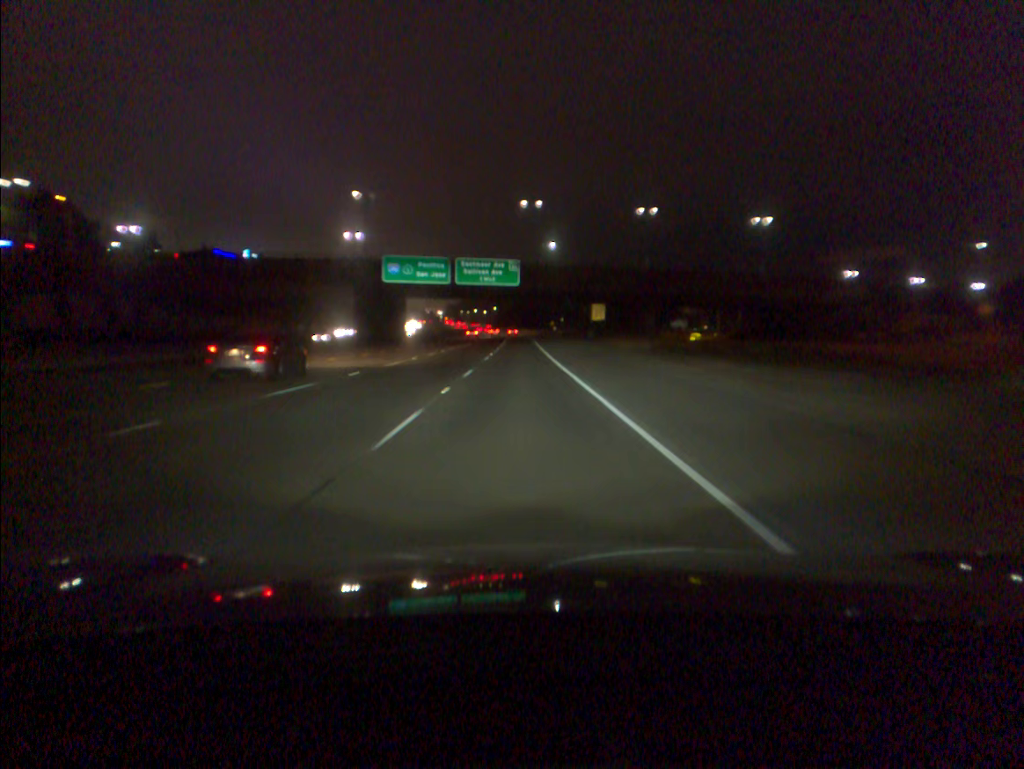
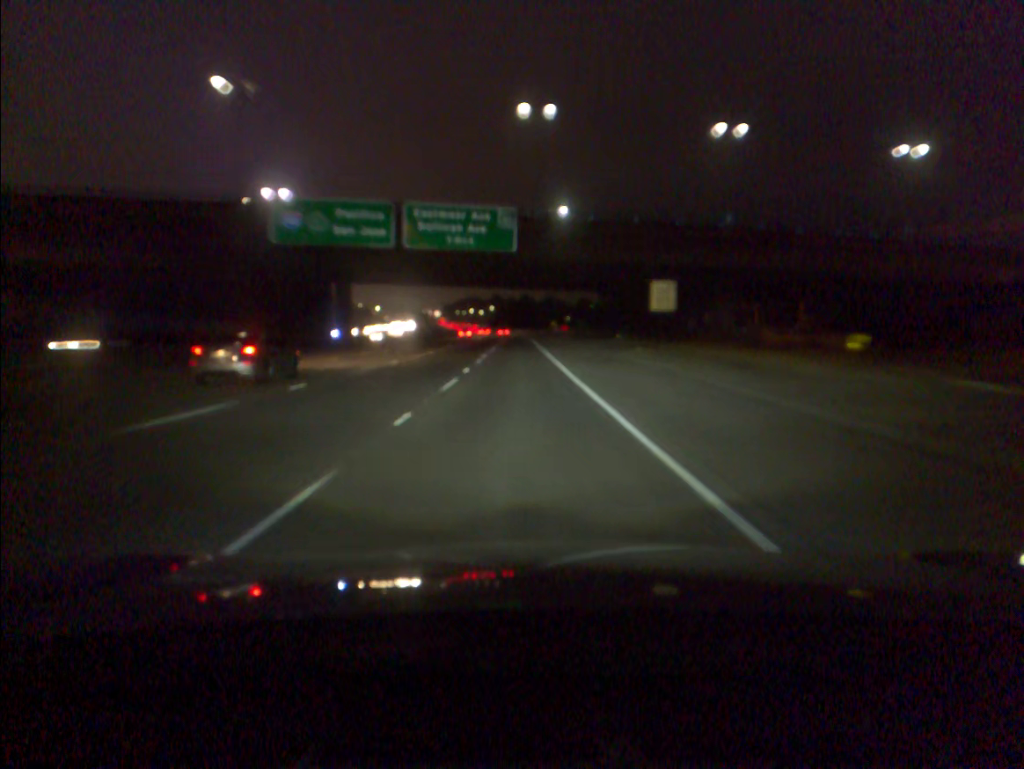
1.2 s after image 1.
(0.0, +35.2) m; 0°
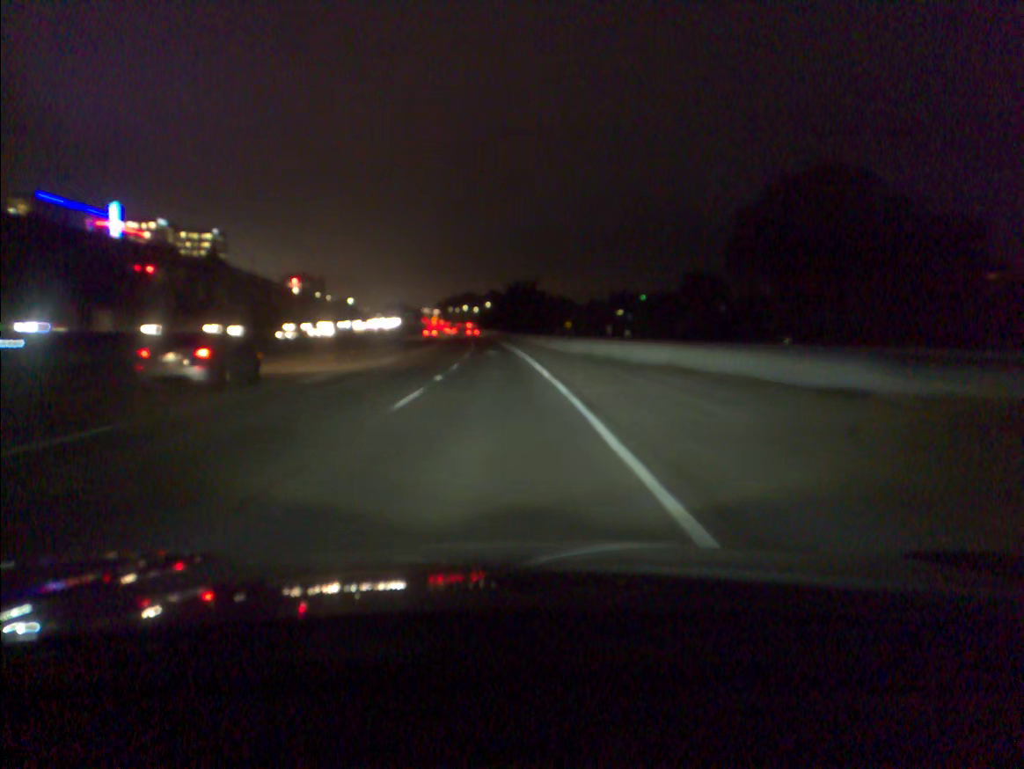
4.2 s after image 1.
(+0.1, +90.1) m; 0°
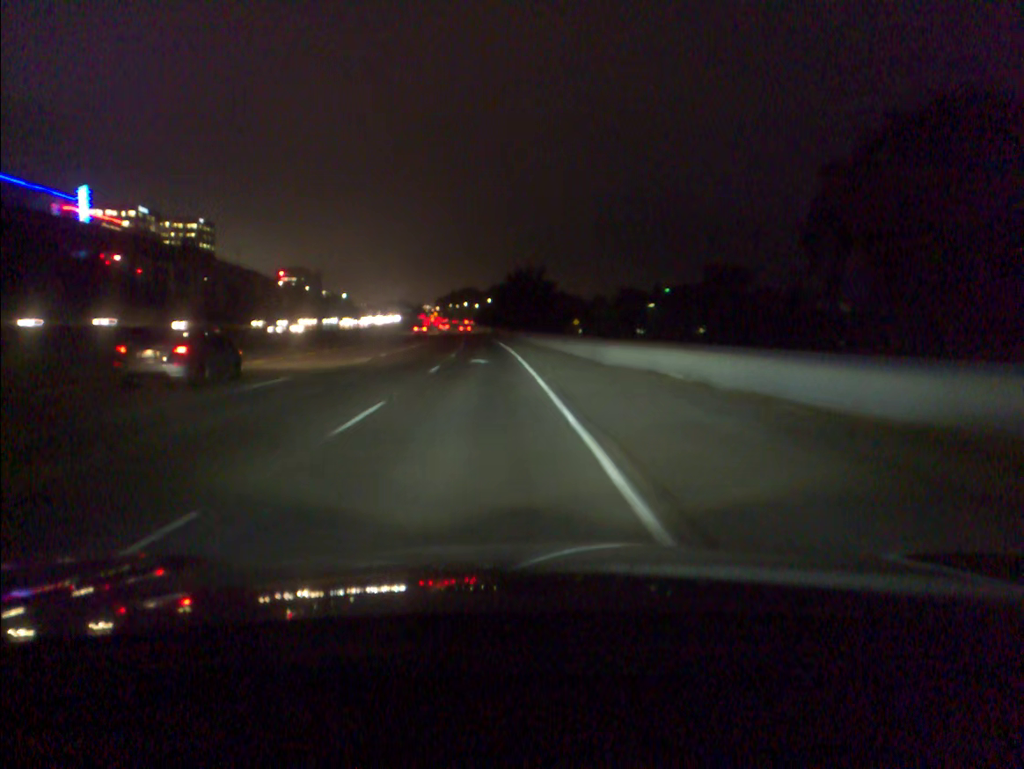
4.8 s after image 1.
(0.0, +18.2) m; 0°
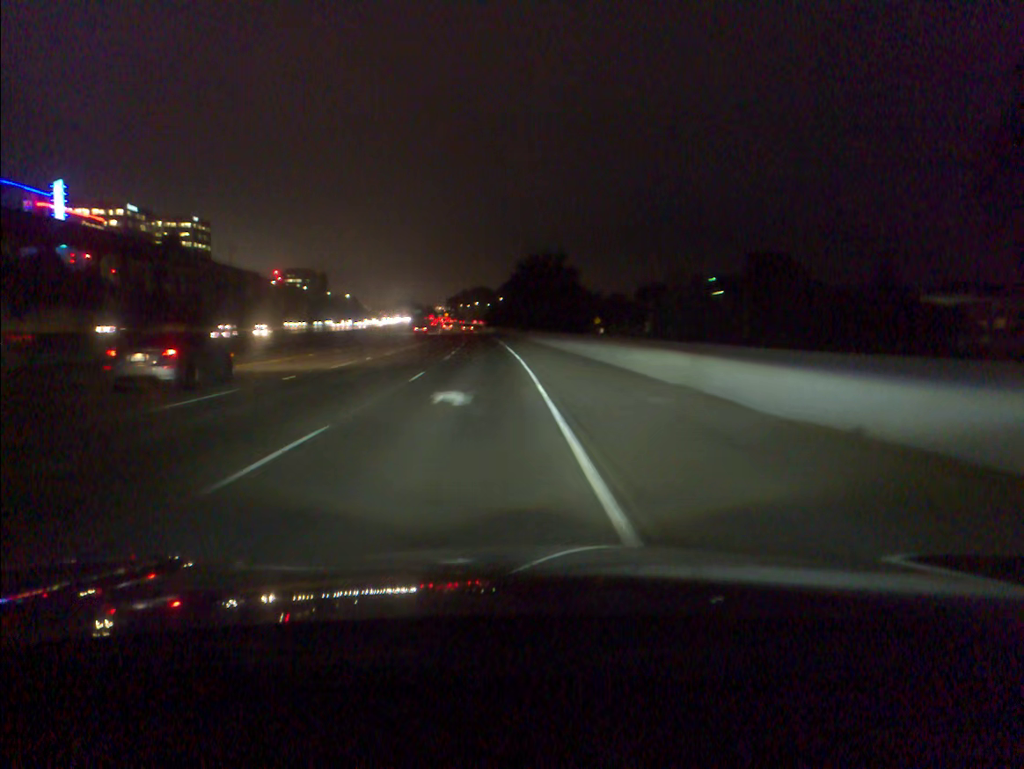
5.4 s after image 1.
(-0.1, +18.3) m; -1°
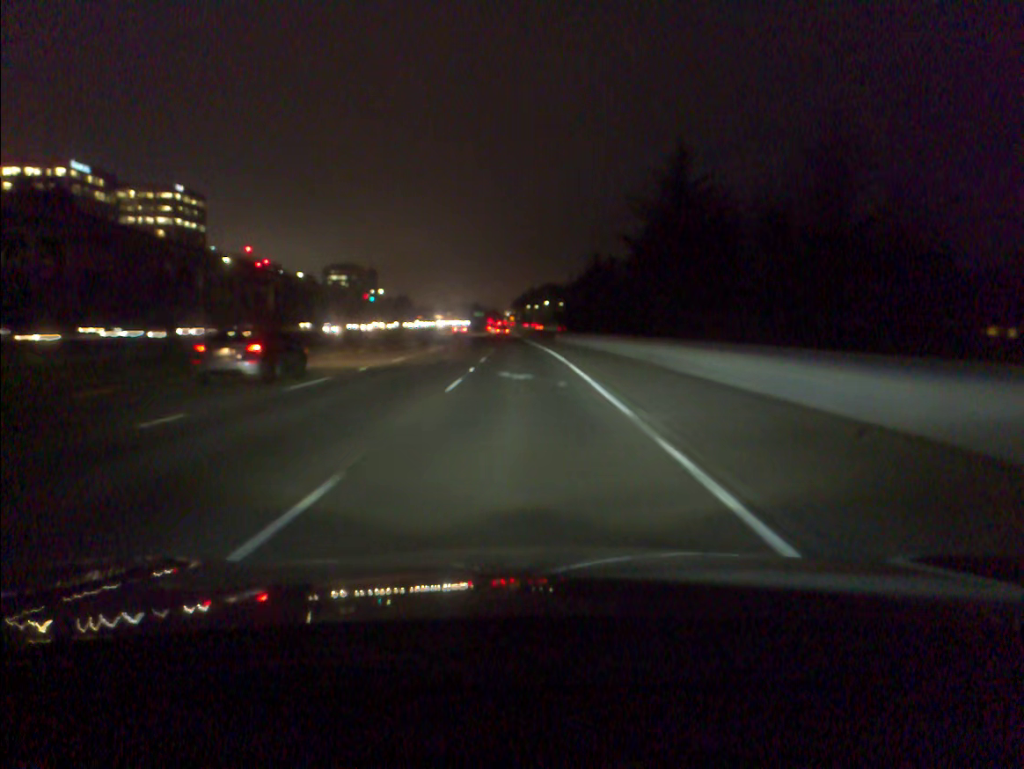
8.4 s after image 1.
(-4.7, +91.2) m; -5°
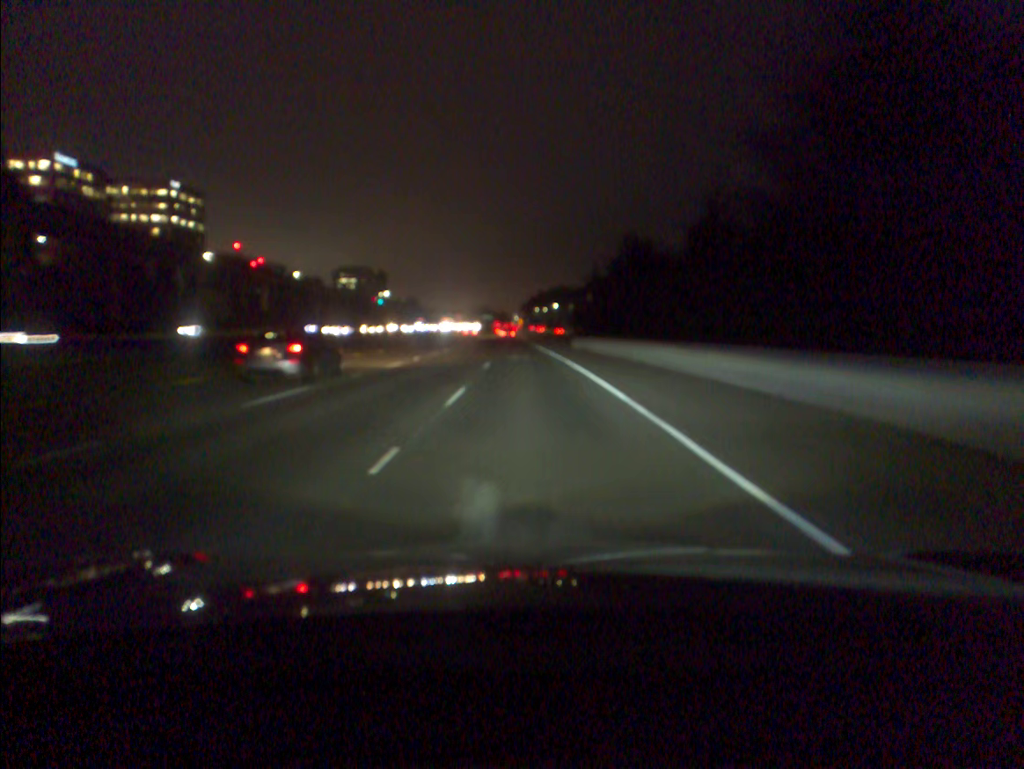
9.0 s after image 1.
(-0.1, +18.1) m; -1°
